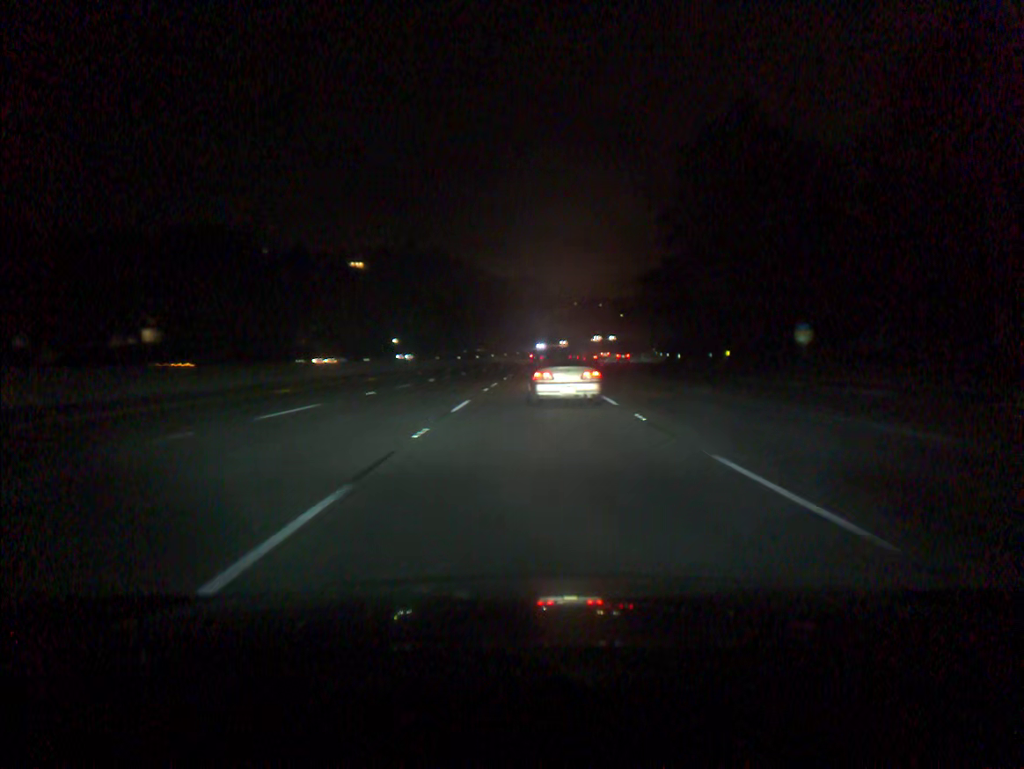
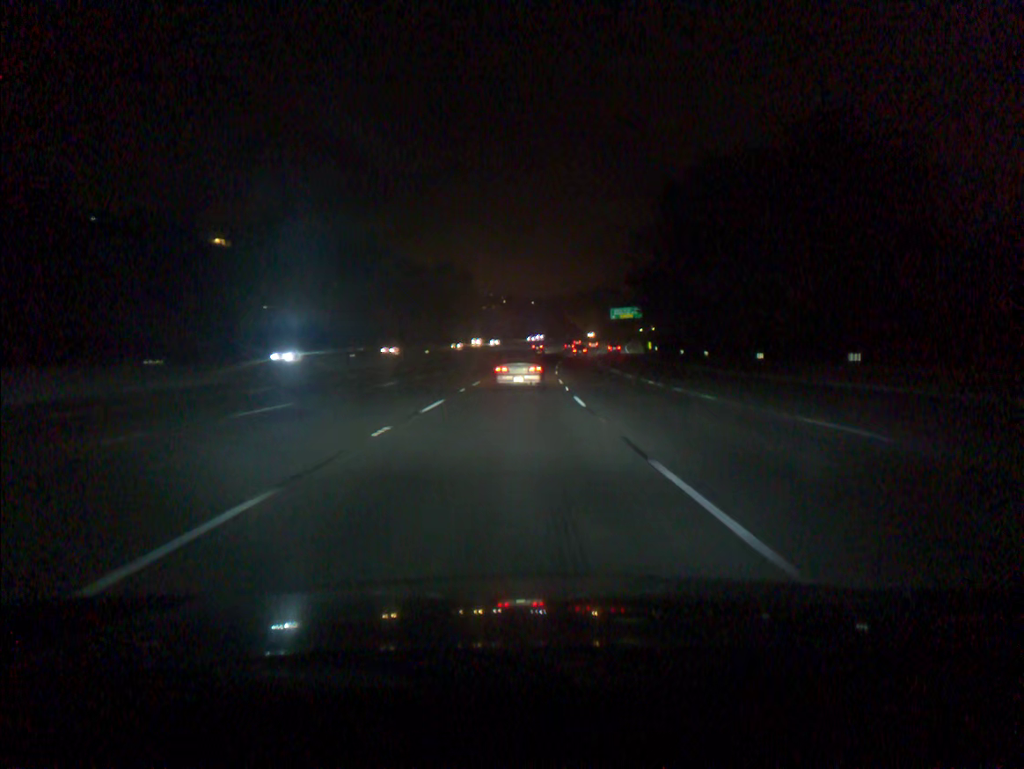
(+4.1, +87.1) m; +5°
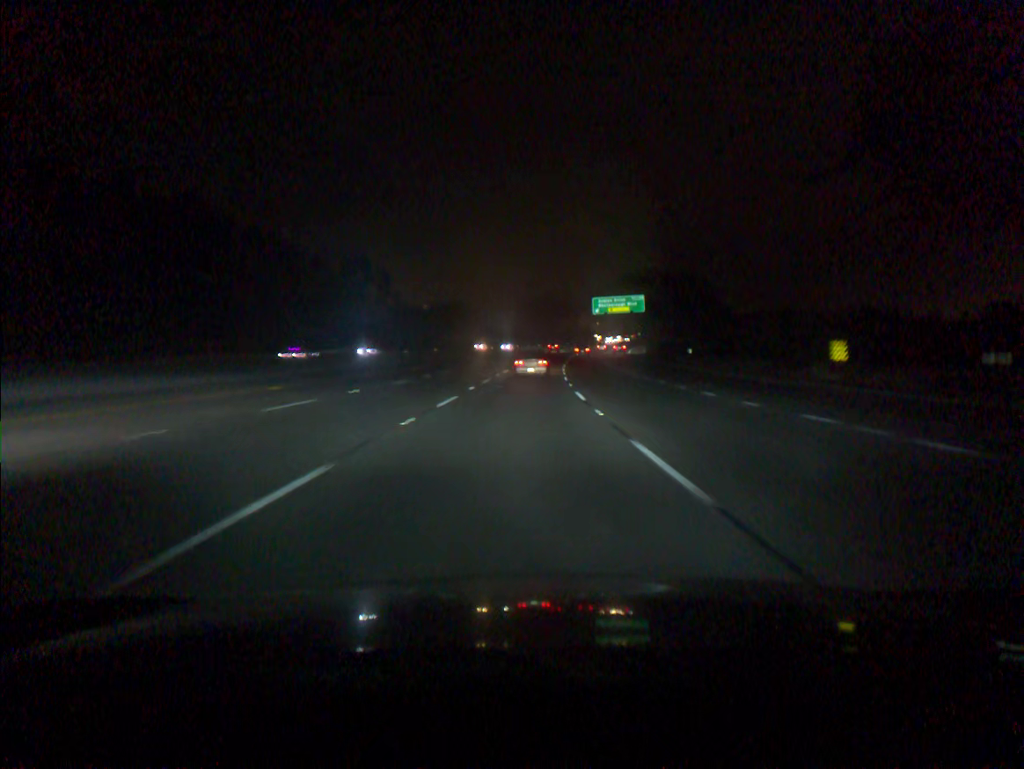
(+3.0, +85.6) m; +5°
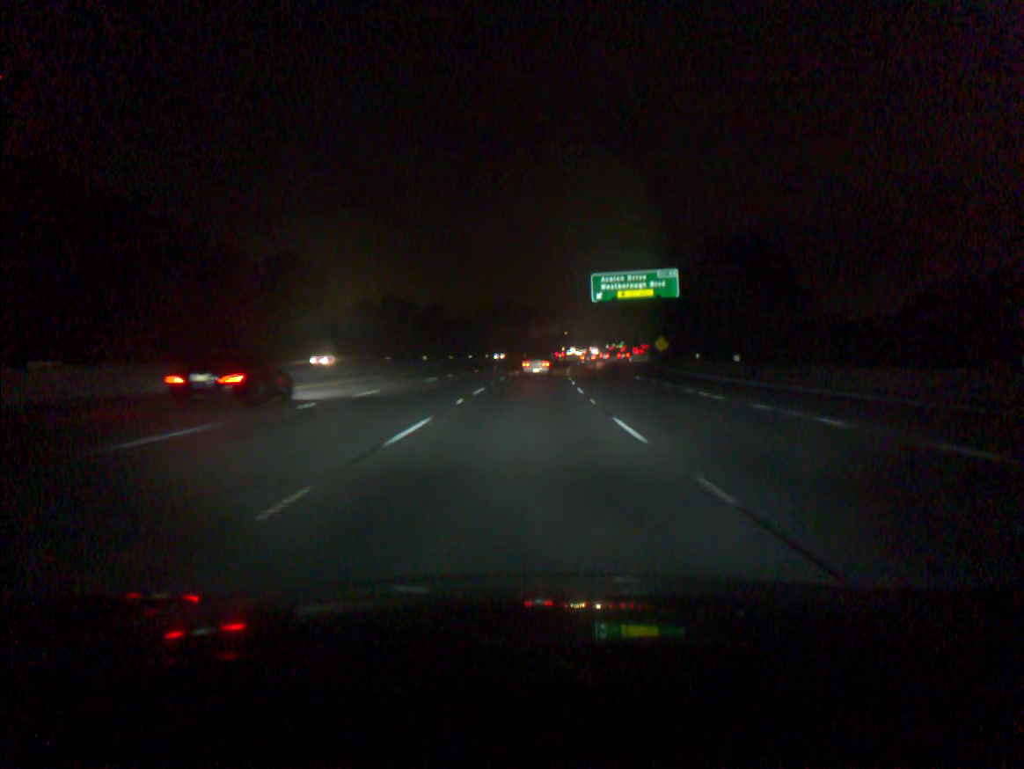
(+1.2, +51.0) m; +3°
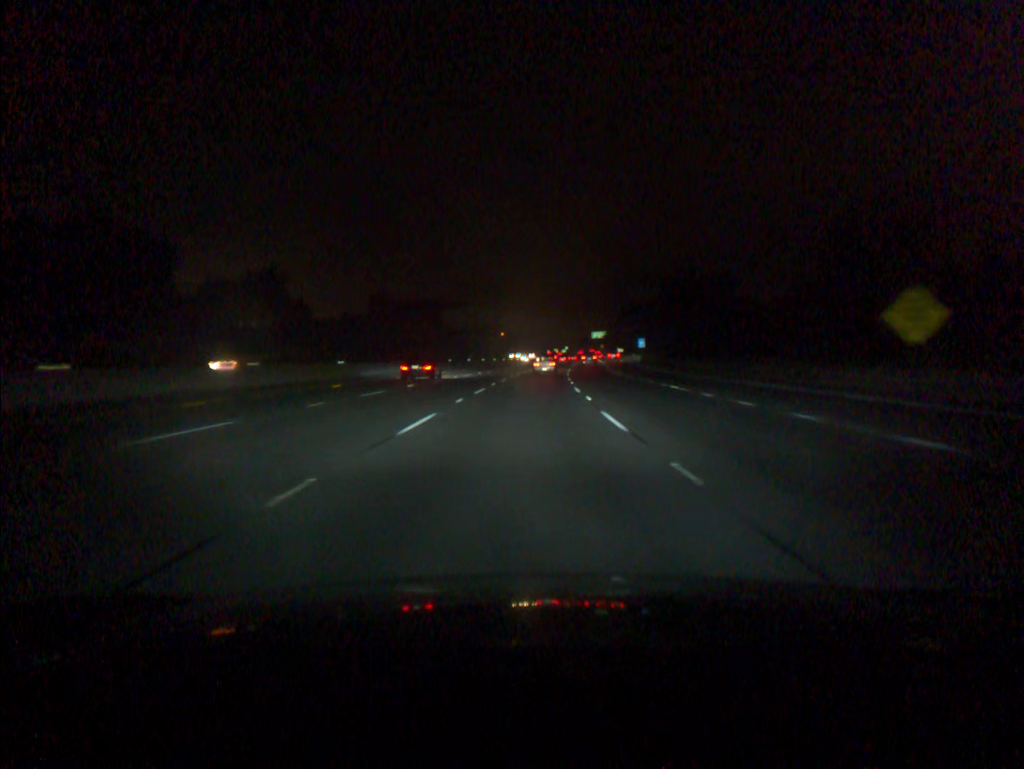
(+4.1, +86.1) m; +5°
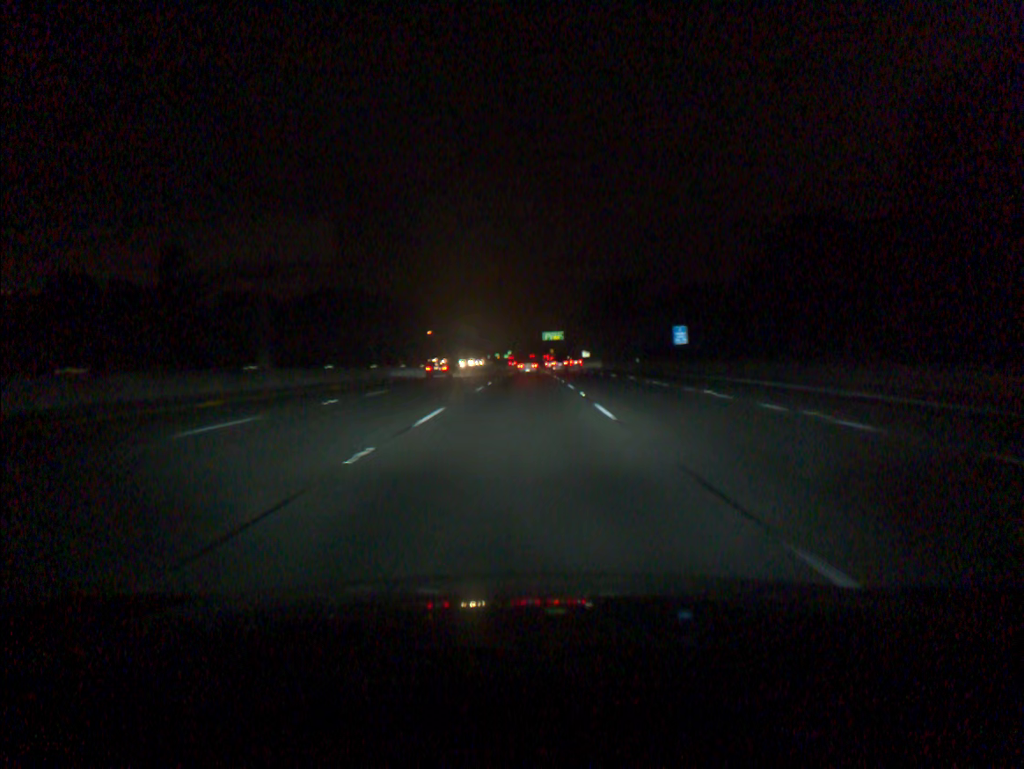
(+2.7, +70.9) m; +4°
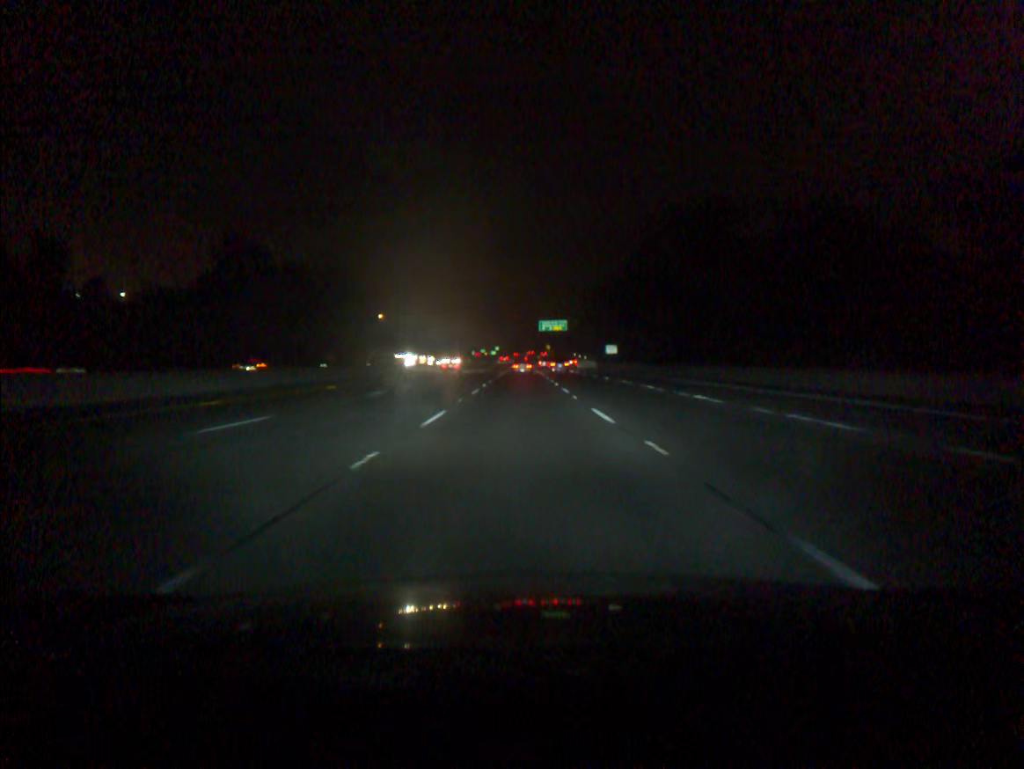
(+0.9, +72.5) m; +1°
